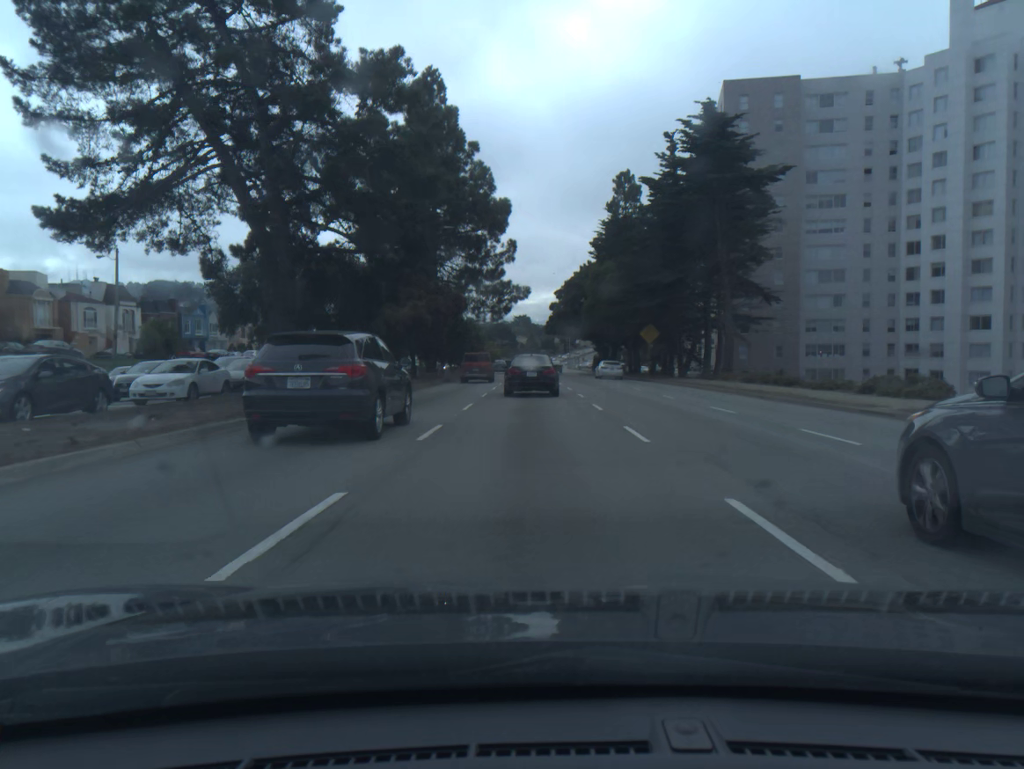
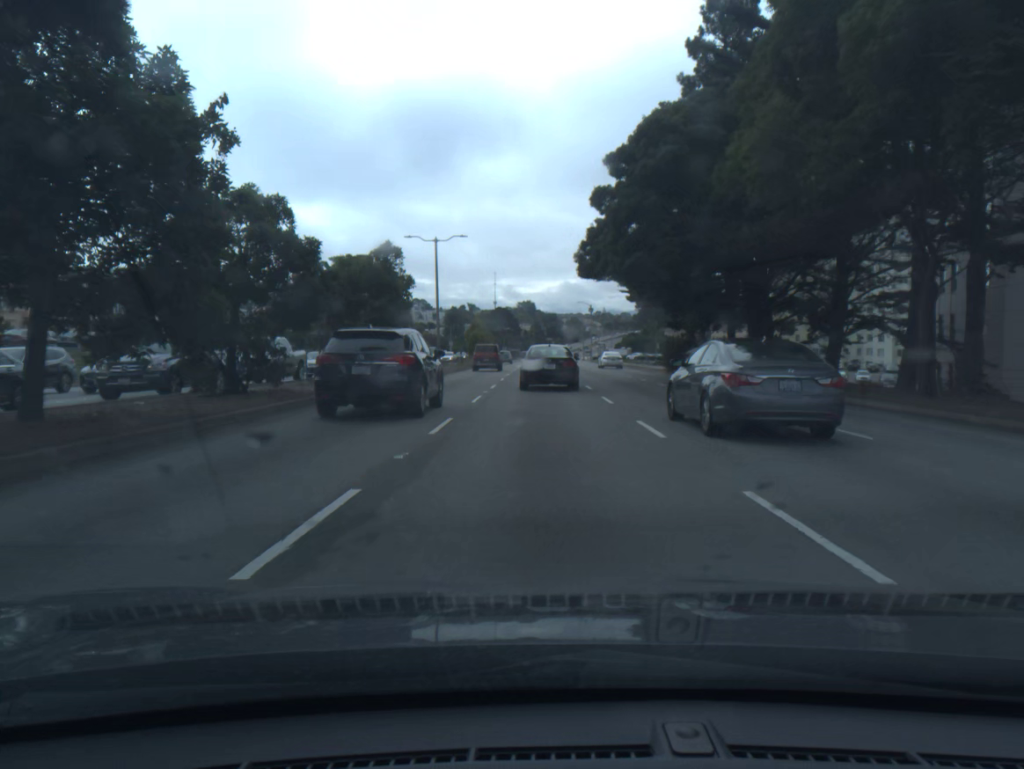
(-0.5, +52.0) m; 0°
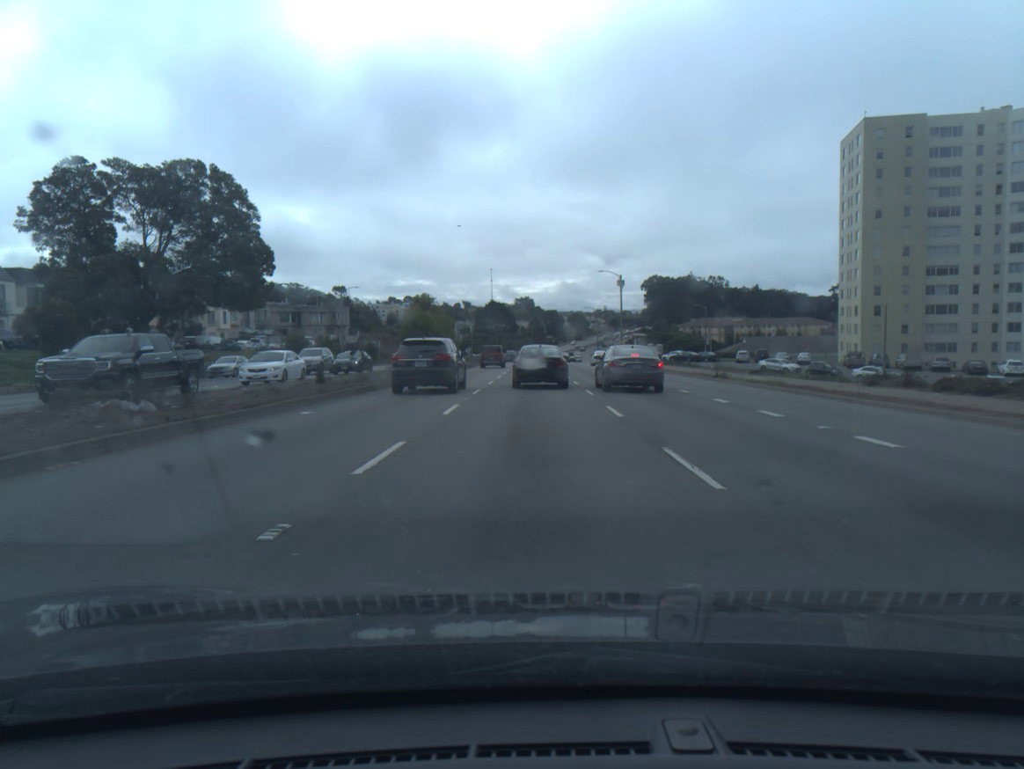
(+0.2, +48.3) m; 0°
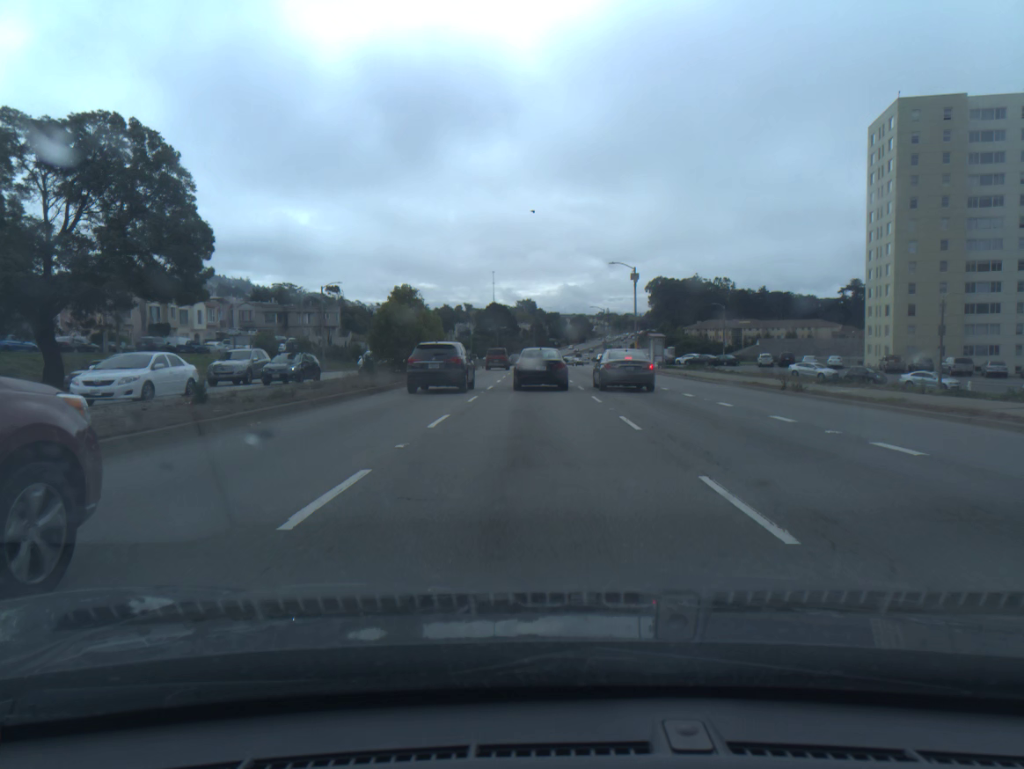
(0.0, +9.7) m; 0°
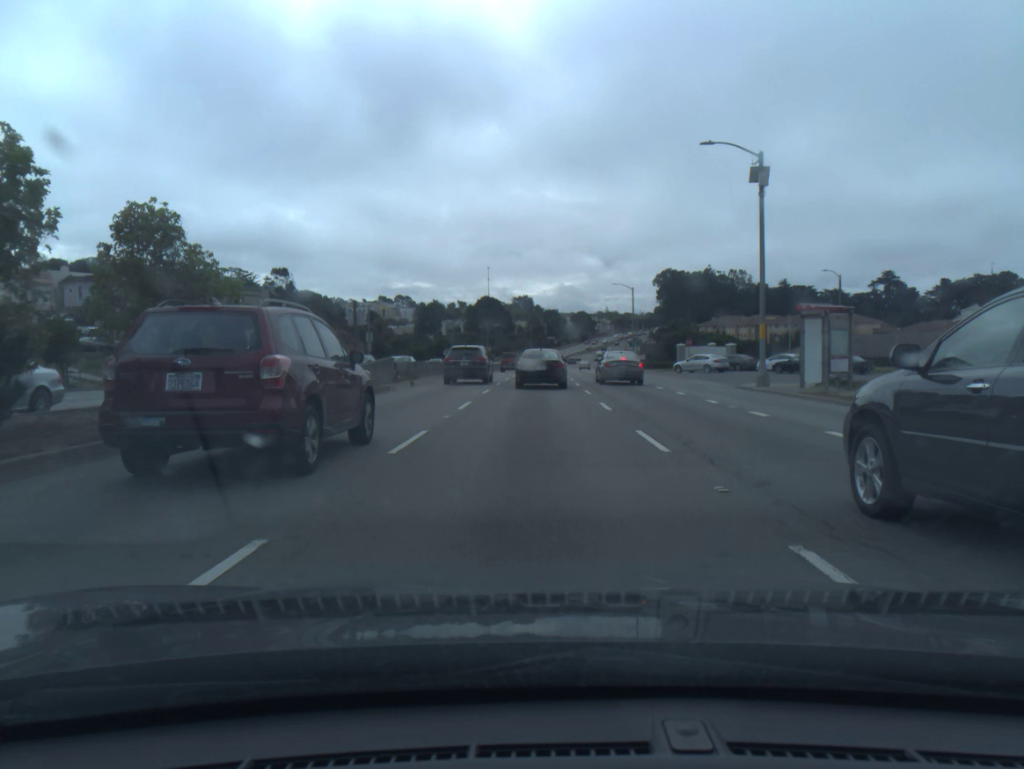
(-0.1, +39.9) m; 0°
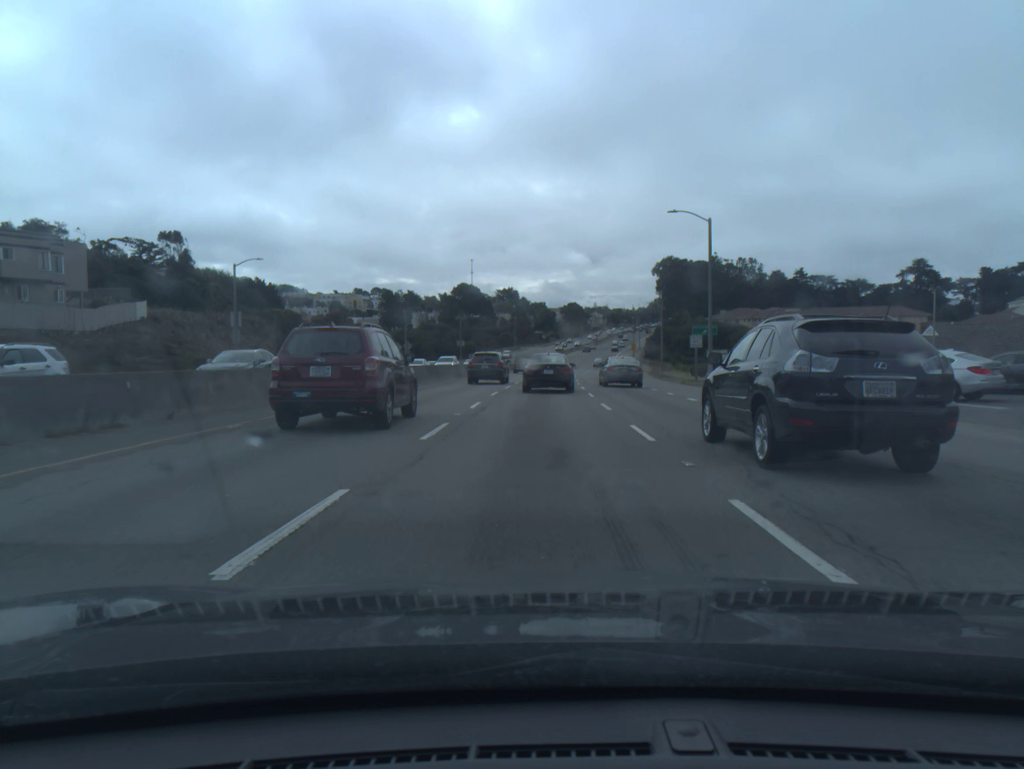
(+0.2, +42.8) m; +1°
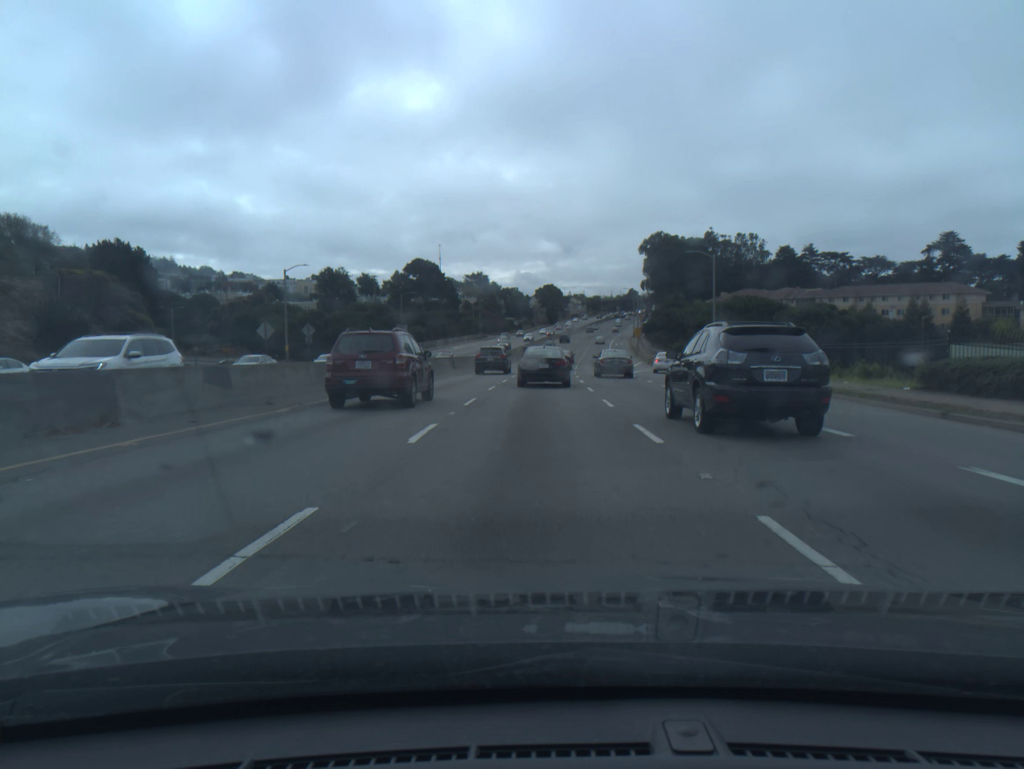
(+0.7, +45.1) m; +2°
